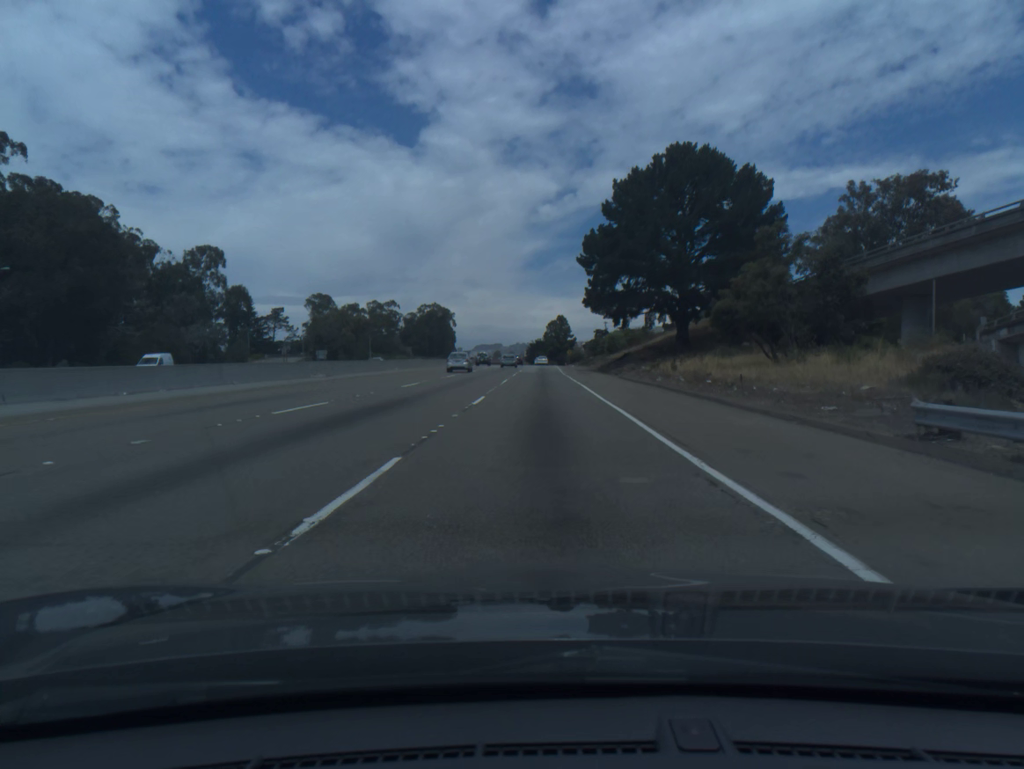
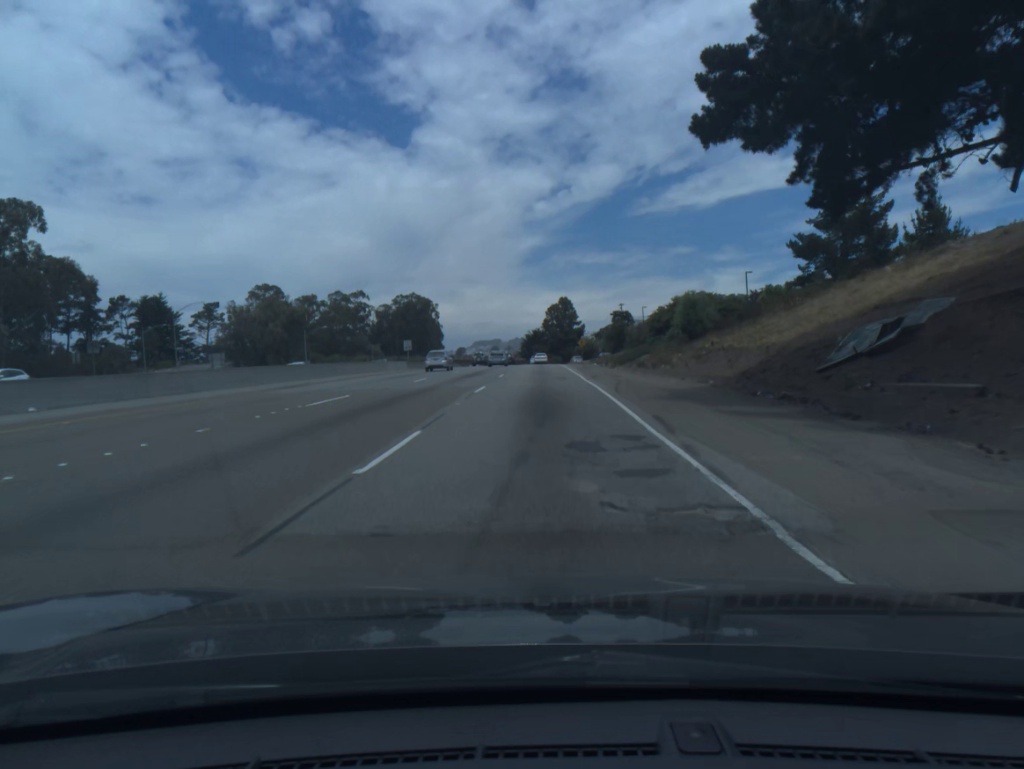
(+0.1, +56.1) m; 0°
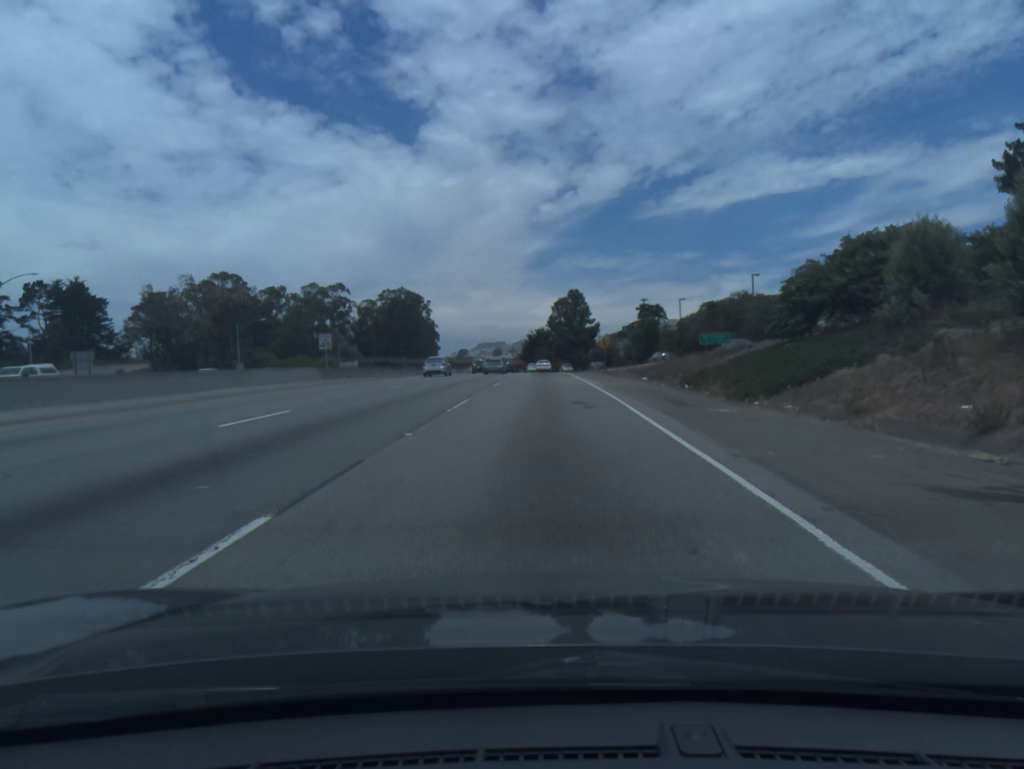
(-0.1, +35.5) m; 0°
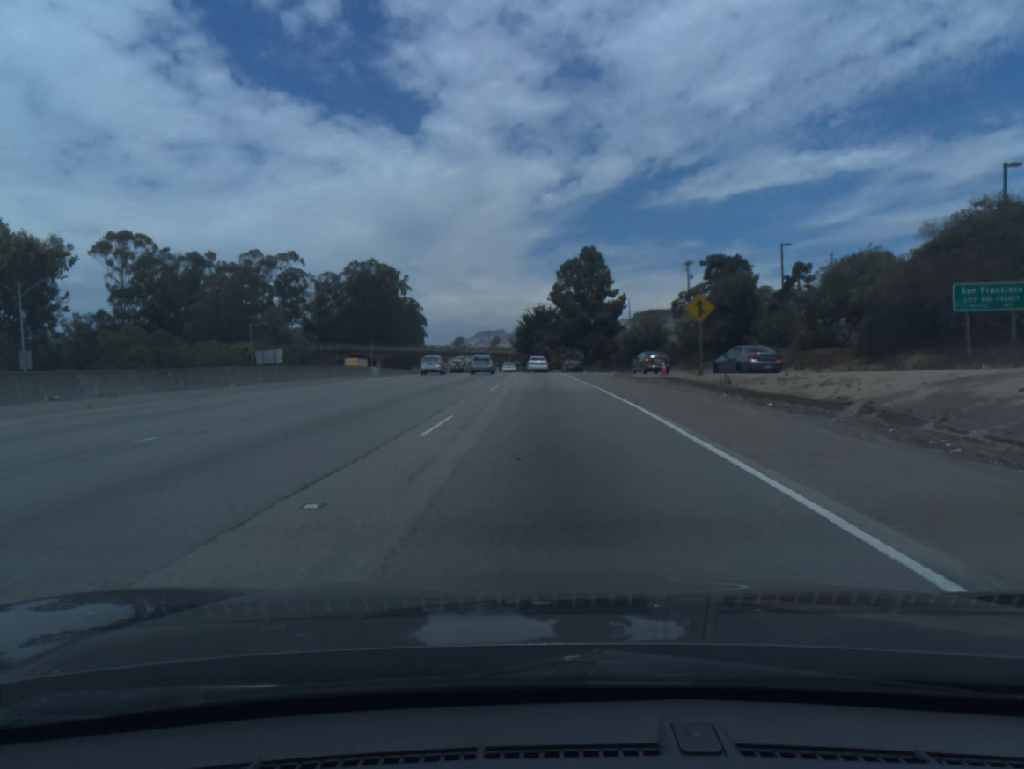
(-0.2, +48.7) m; 0°
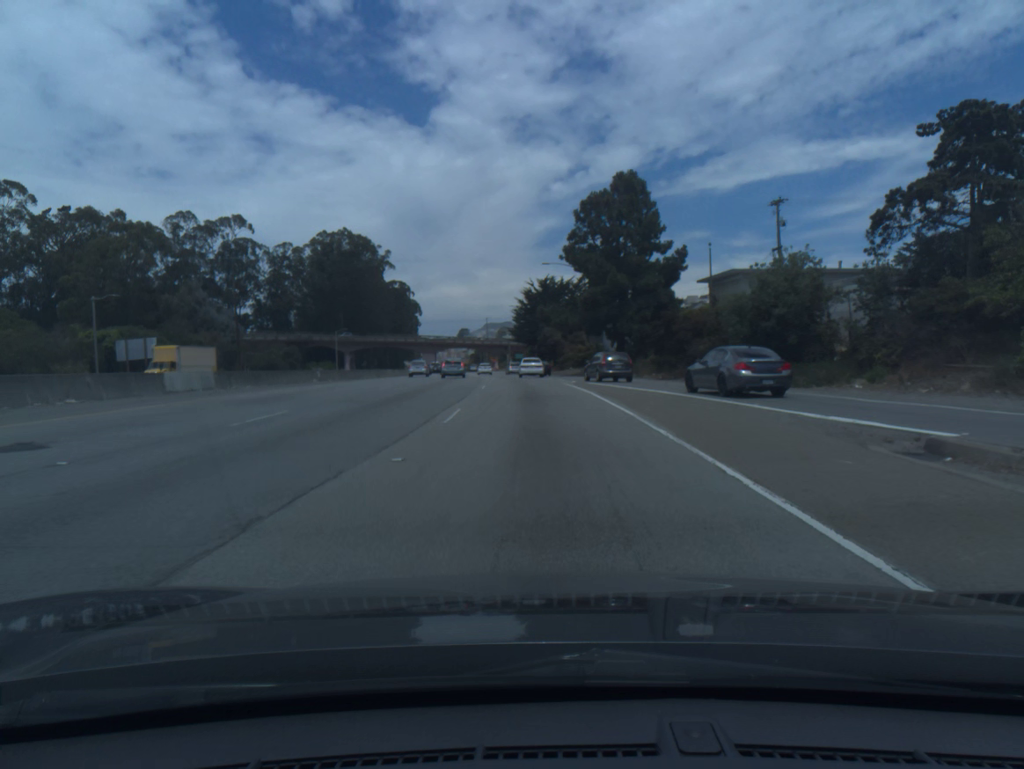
(-0.1, +41.5) m; -1°
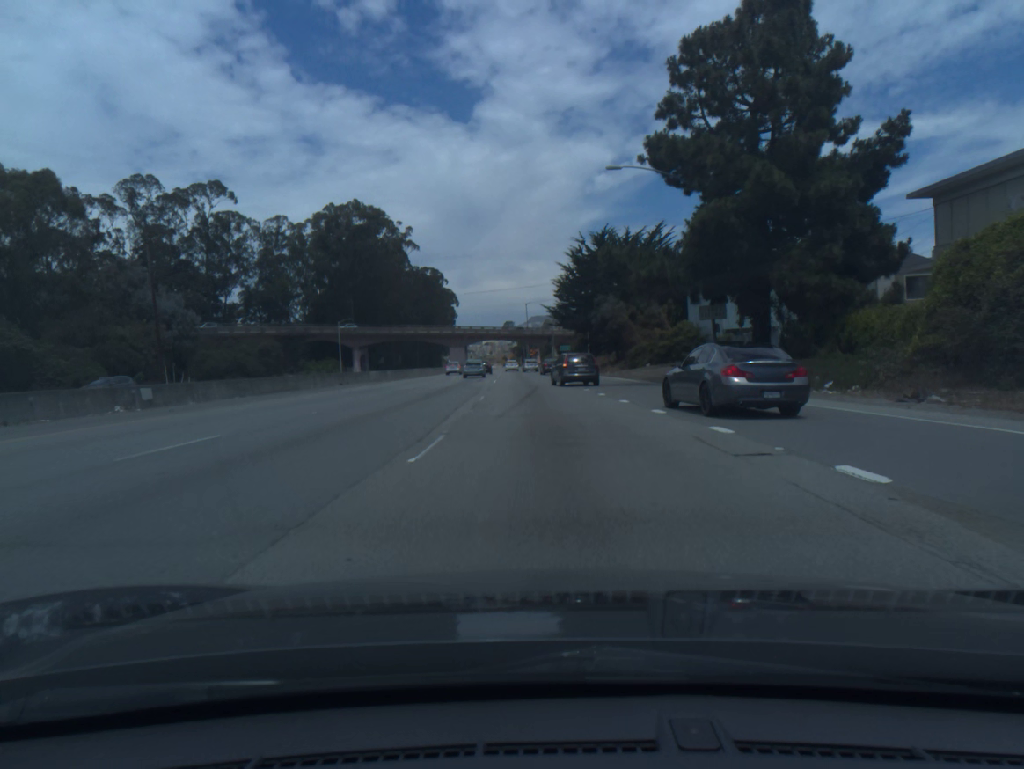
(-0.9, +34.4) m; -3°
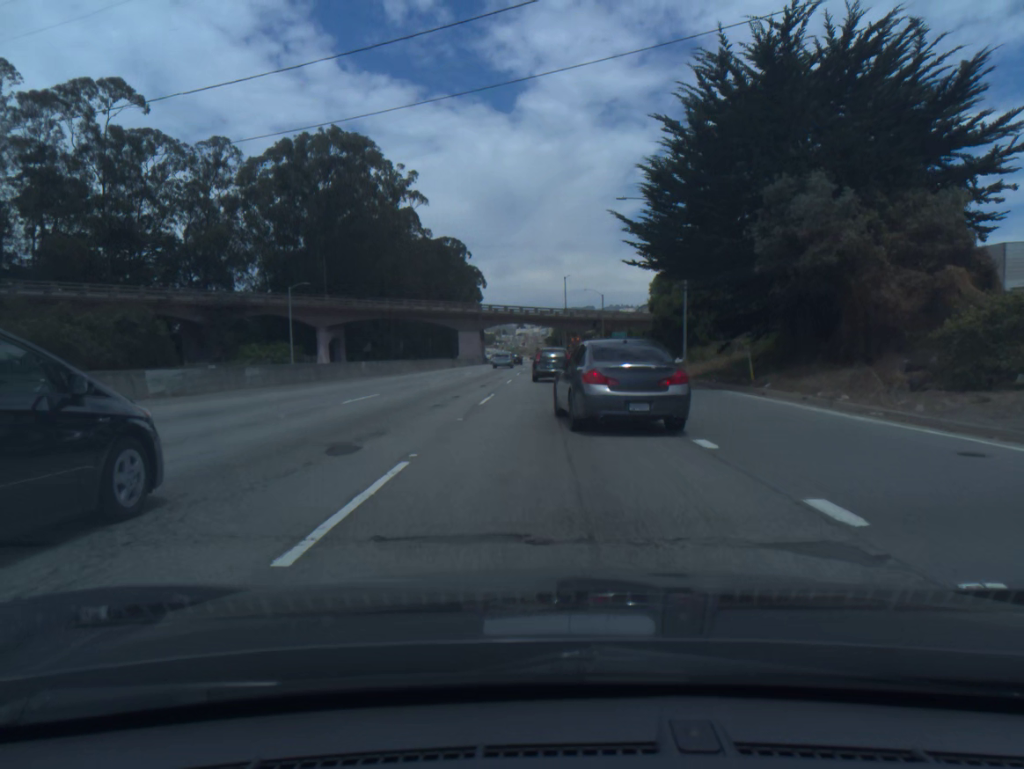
(-1.2, +42.3) m; -3°
